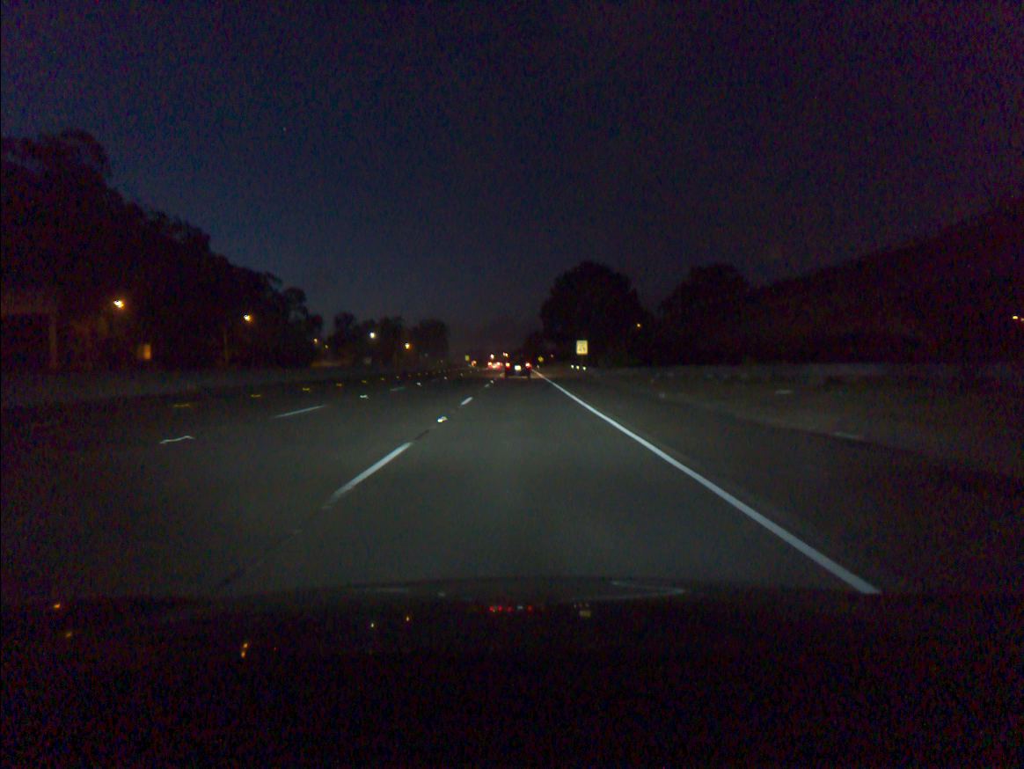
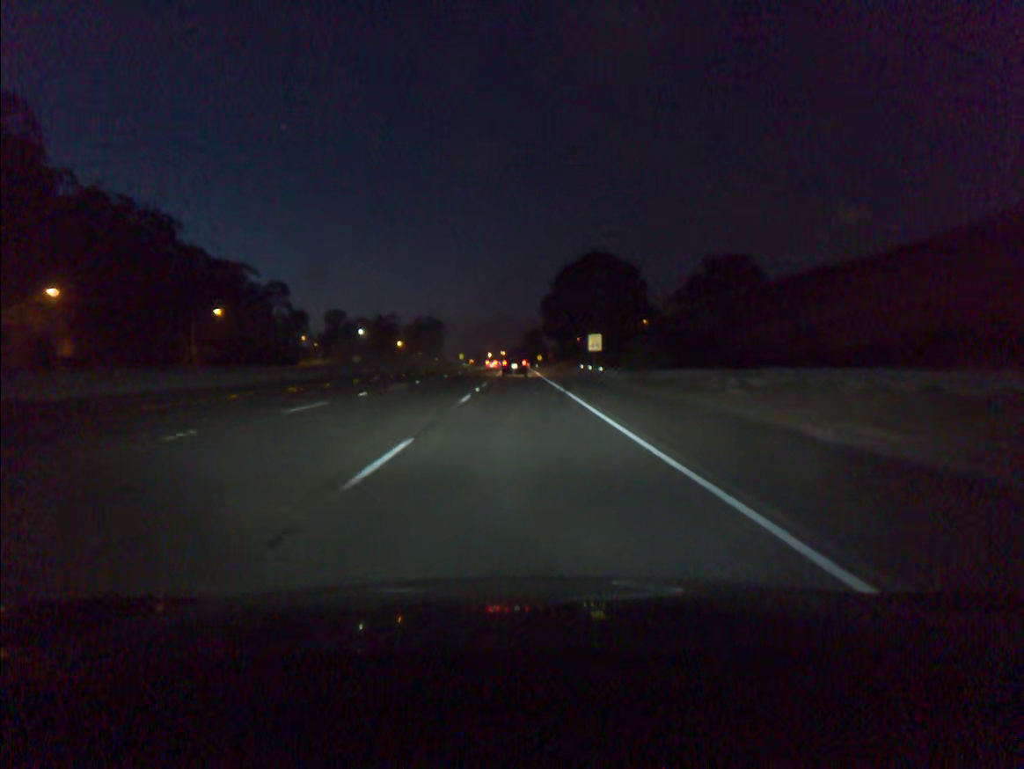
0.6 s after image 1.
(0.0, +14.3) m; 0°
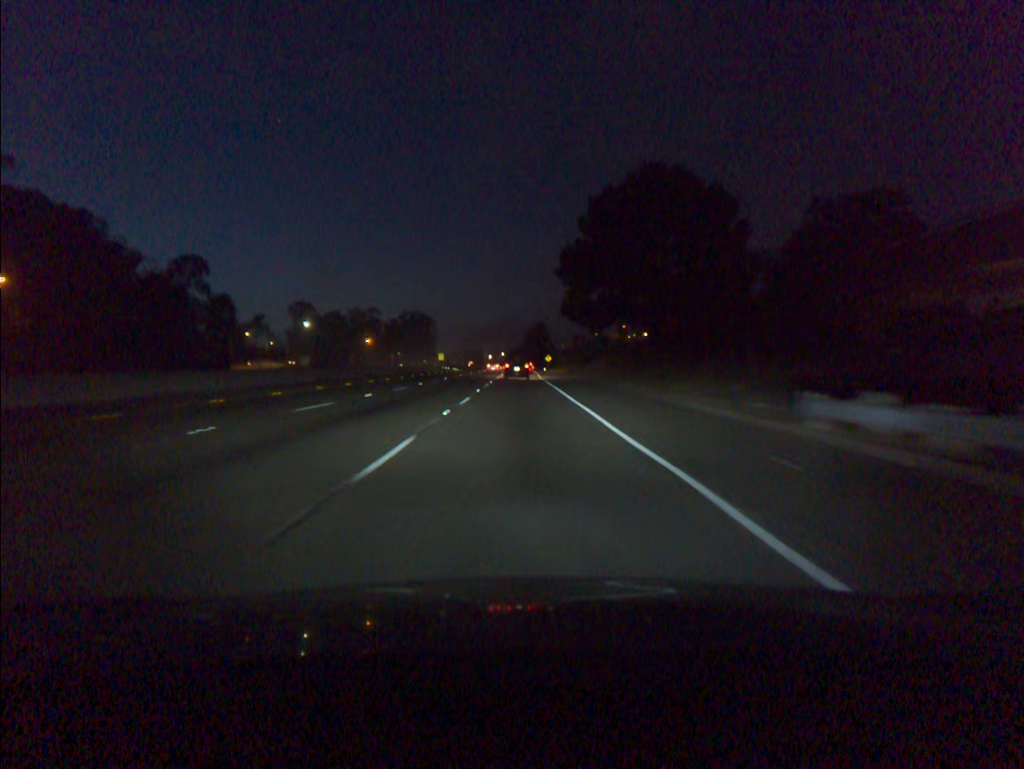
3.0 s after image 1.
(0.0, +57.4) m; 0°
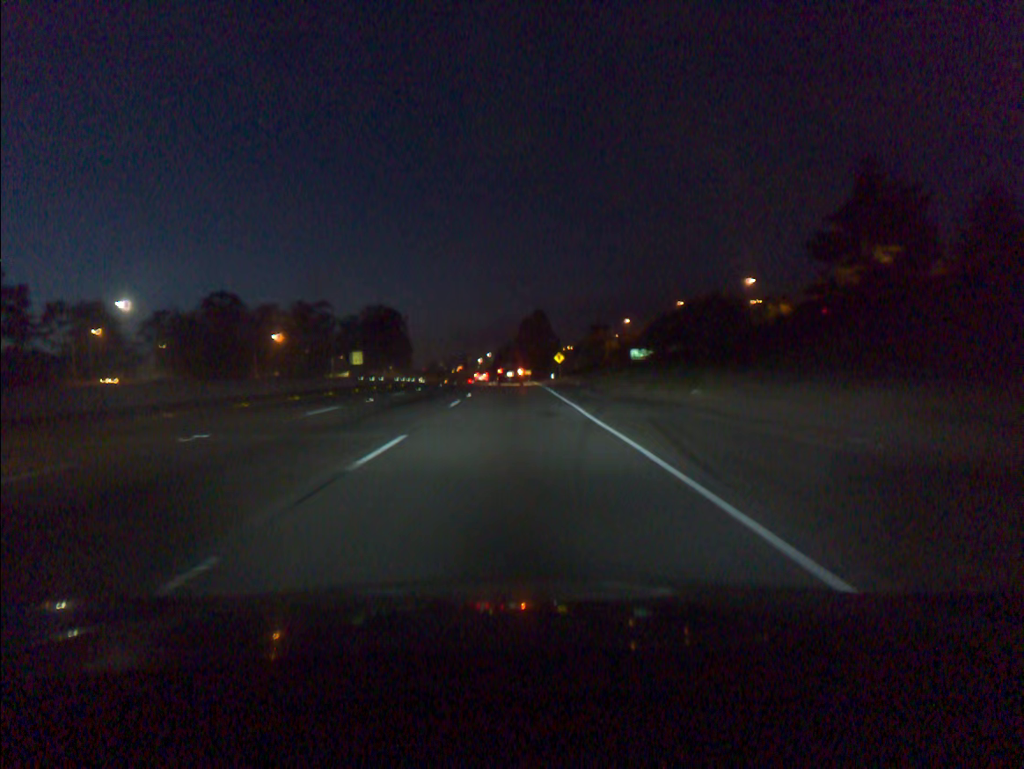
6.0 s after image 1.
(+0.2, +72.1) m; 0°
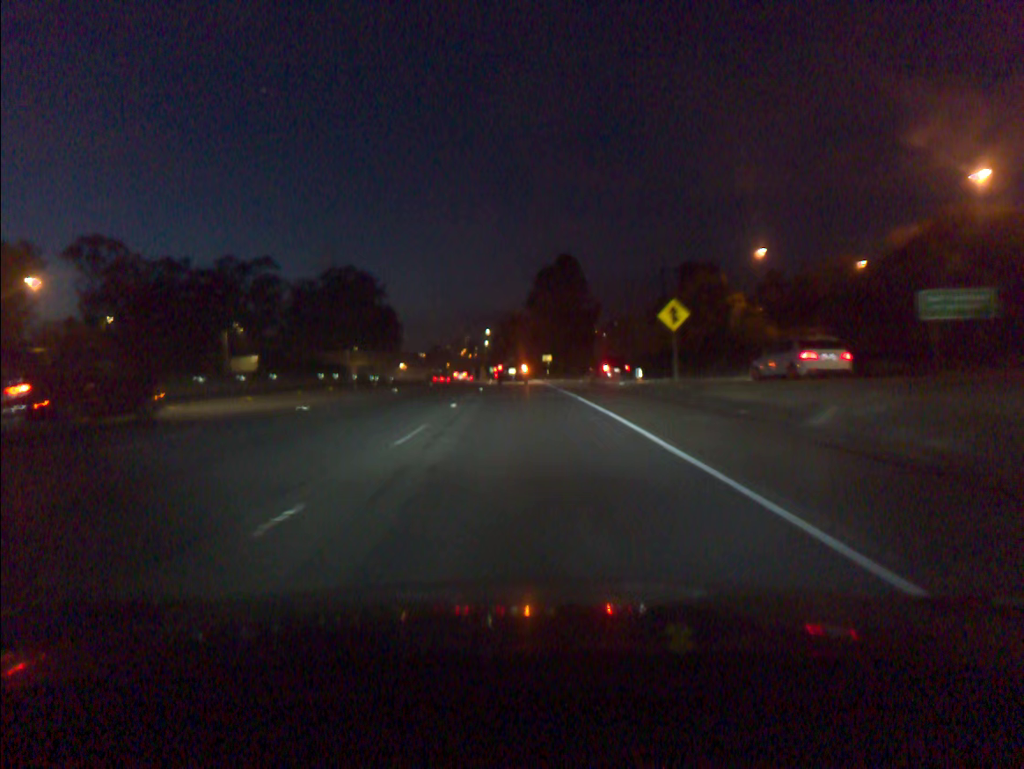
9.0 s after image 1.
(-0.3, +70.8) m; 0°
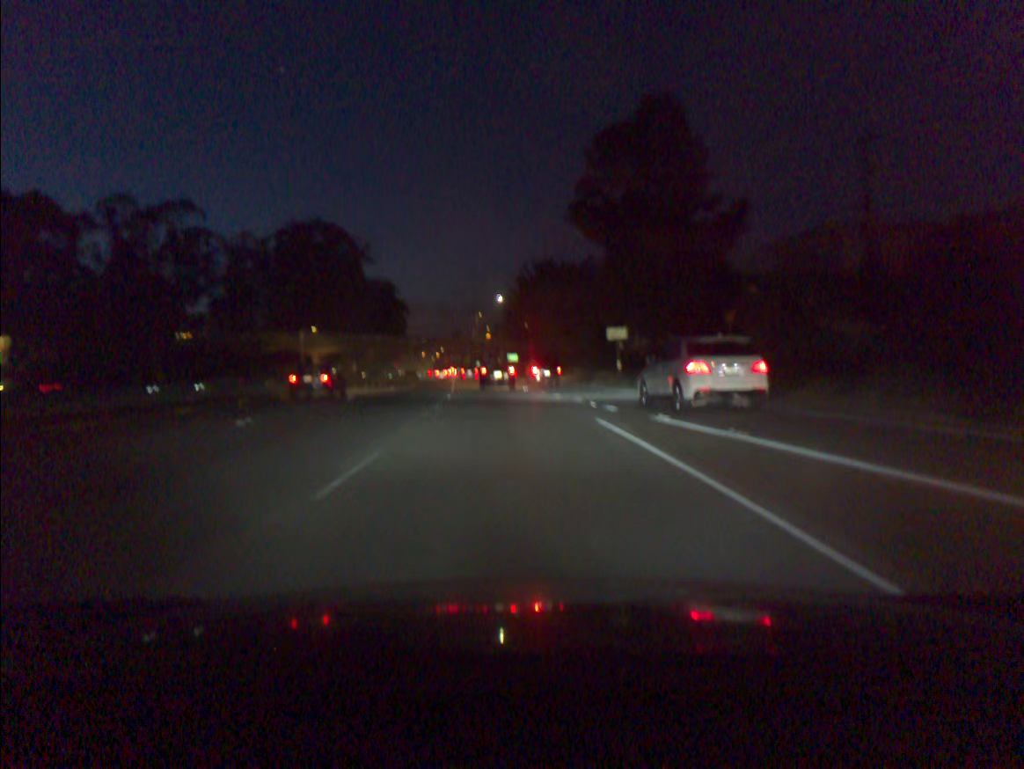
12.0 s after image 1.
(-0.5, +62.8) m; -2°
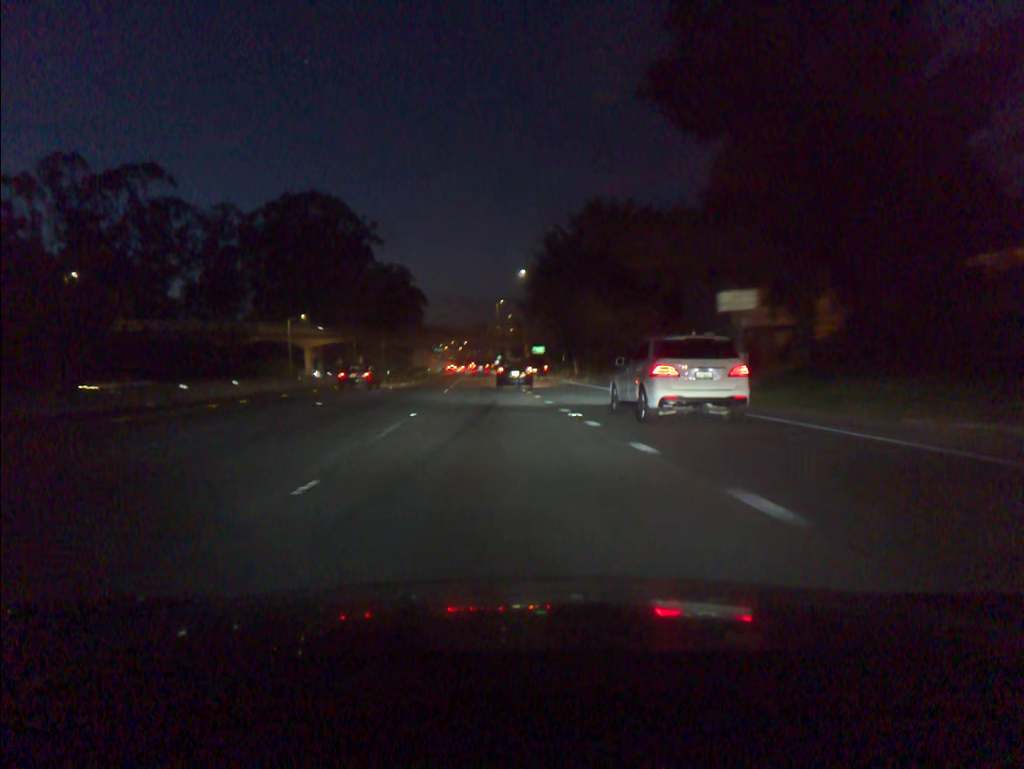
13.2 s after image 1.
(-0.4, +23.1) m; -2°
